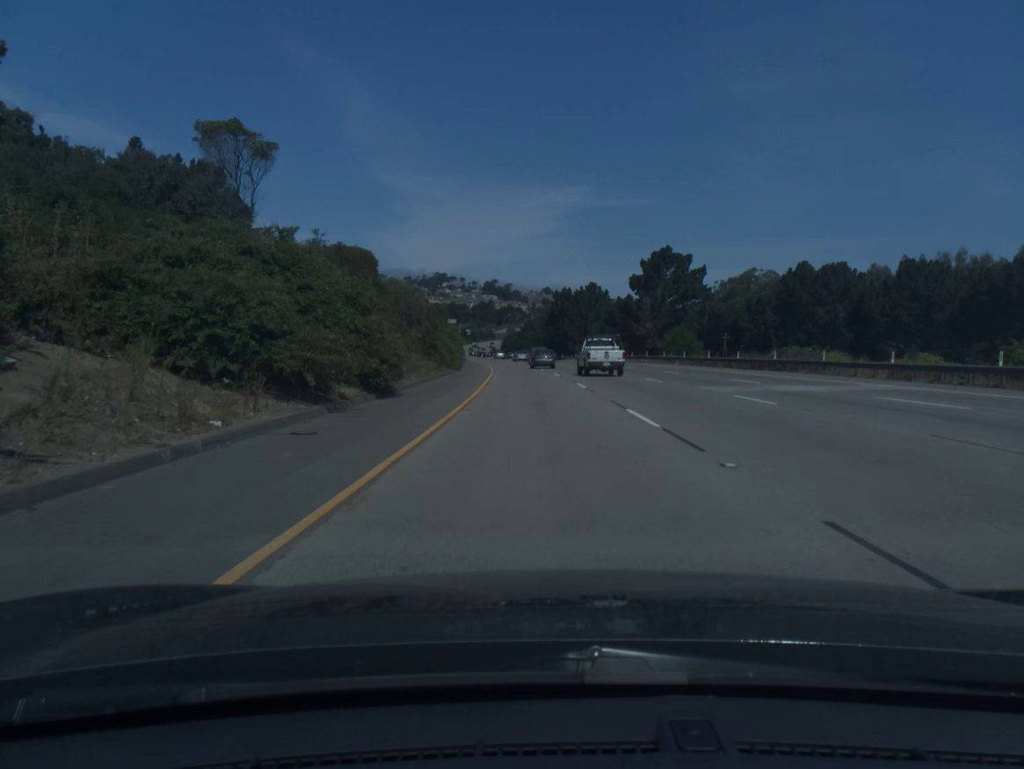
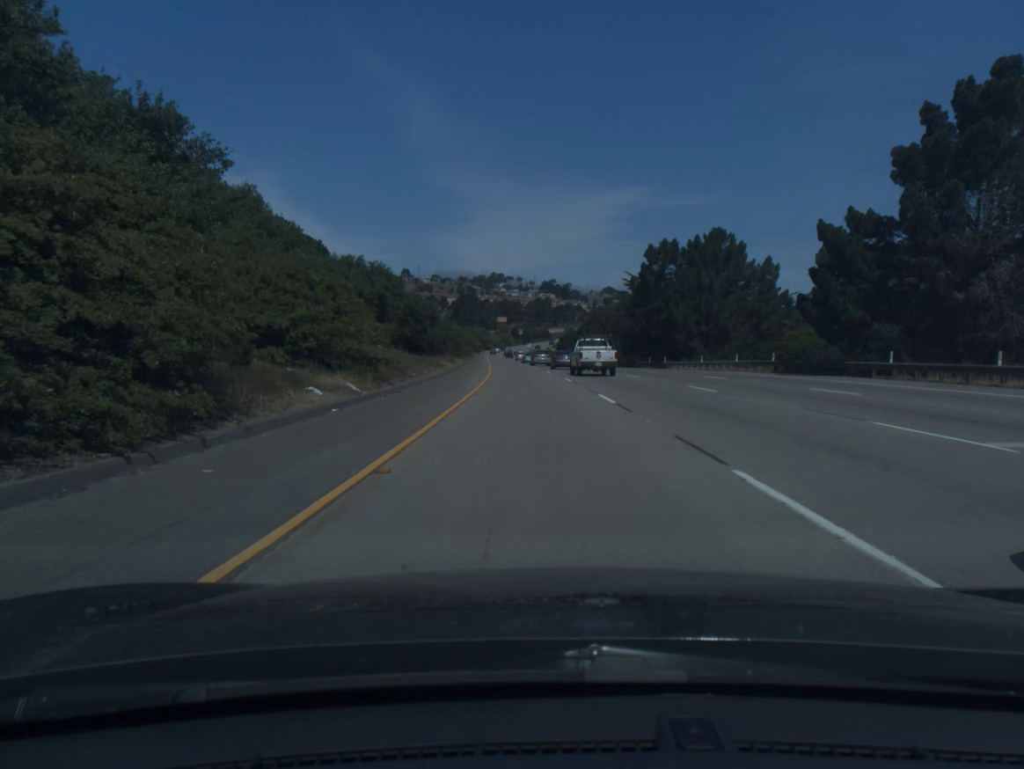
(-2.4, +67.3) m; -4°
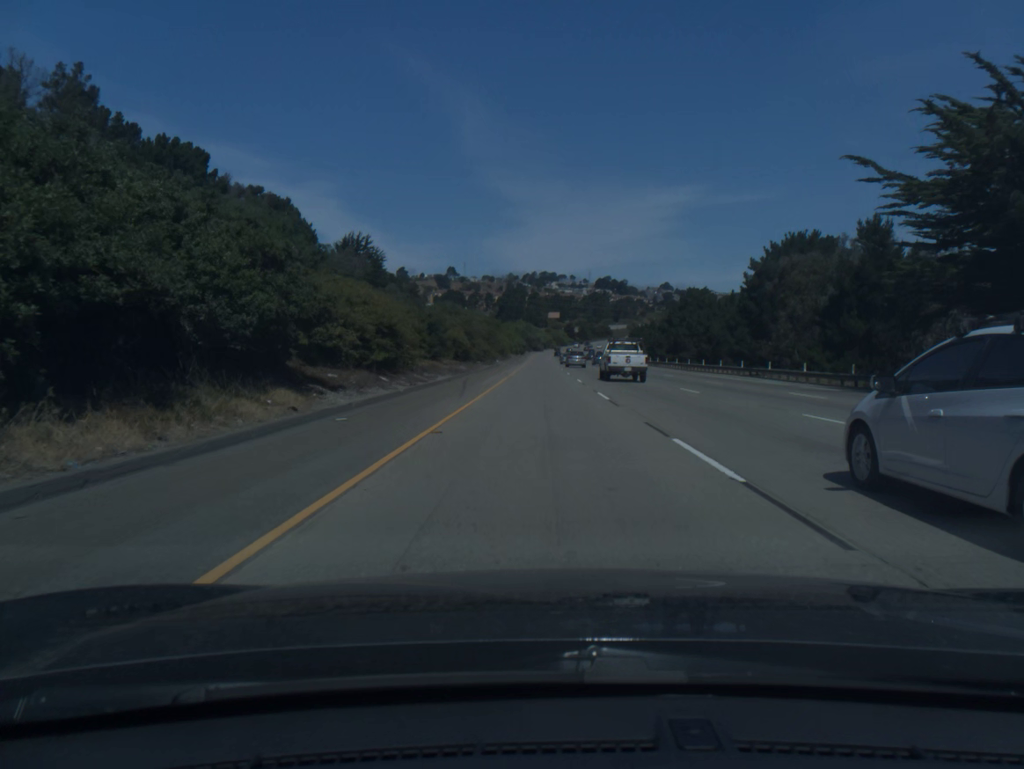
(-2.6, +68.9) m; -4°
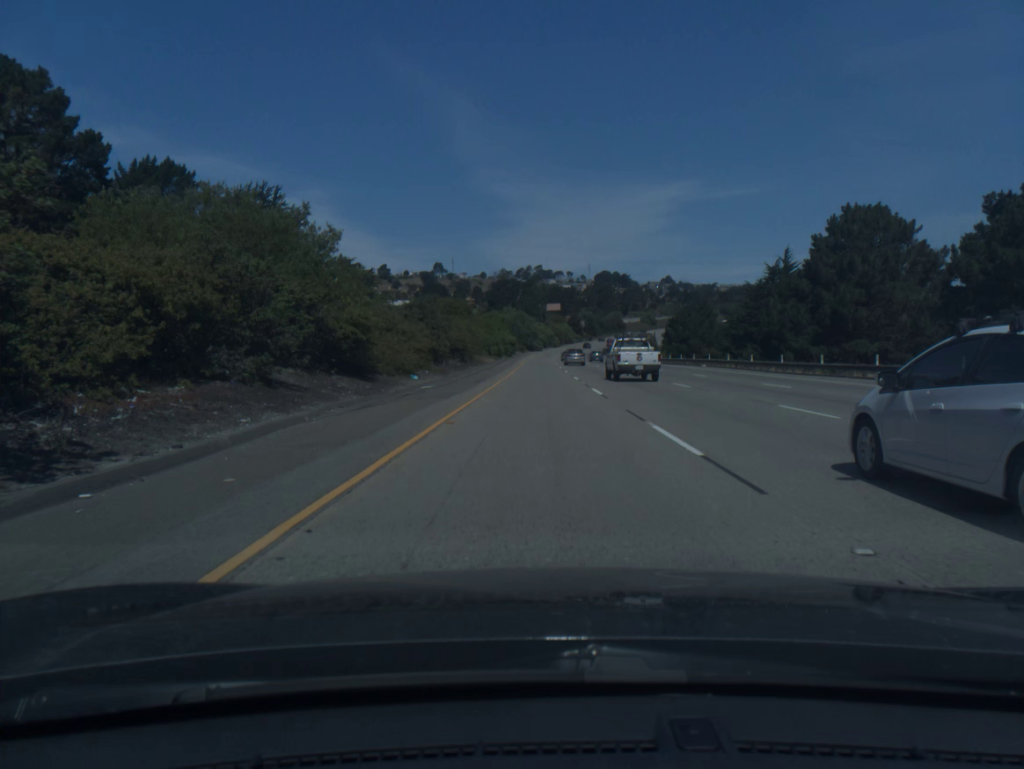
(-0.2, +71.3) m; 0°
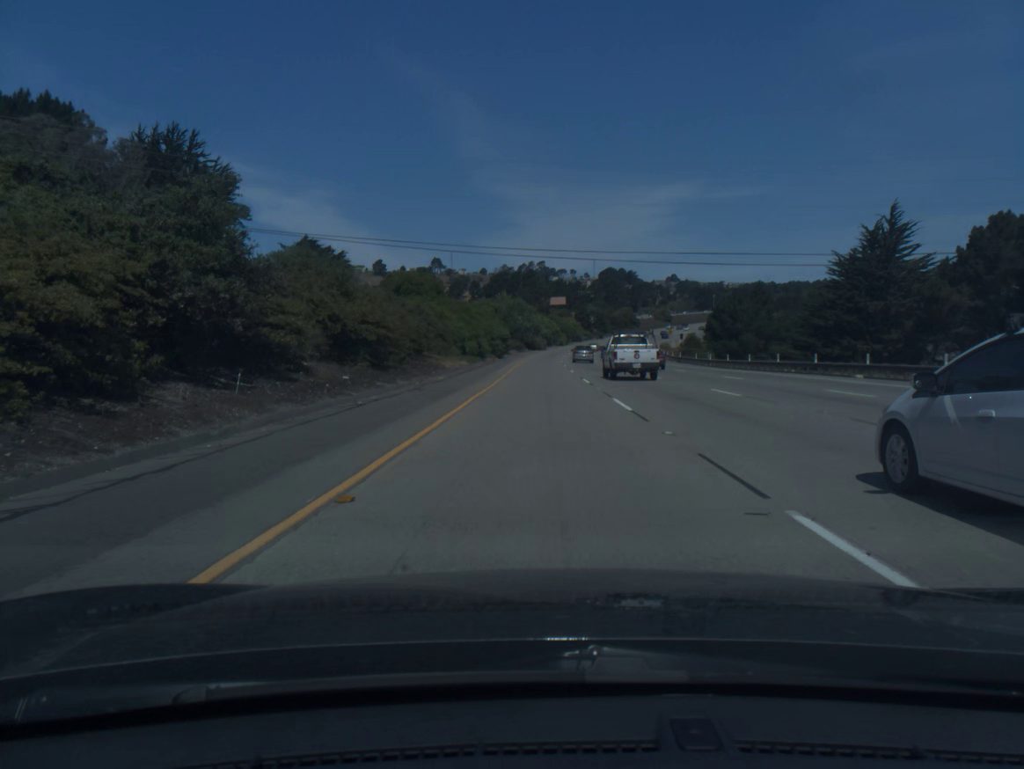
(0.0, +36.4) m; 0°
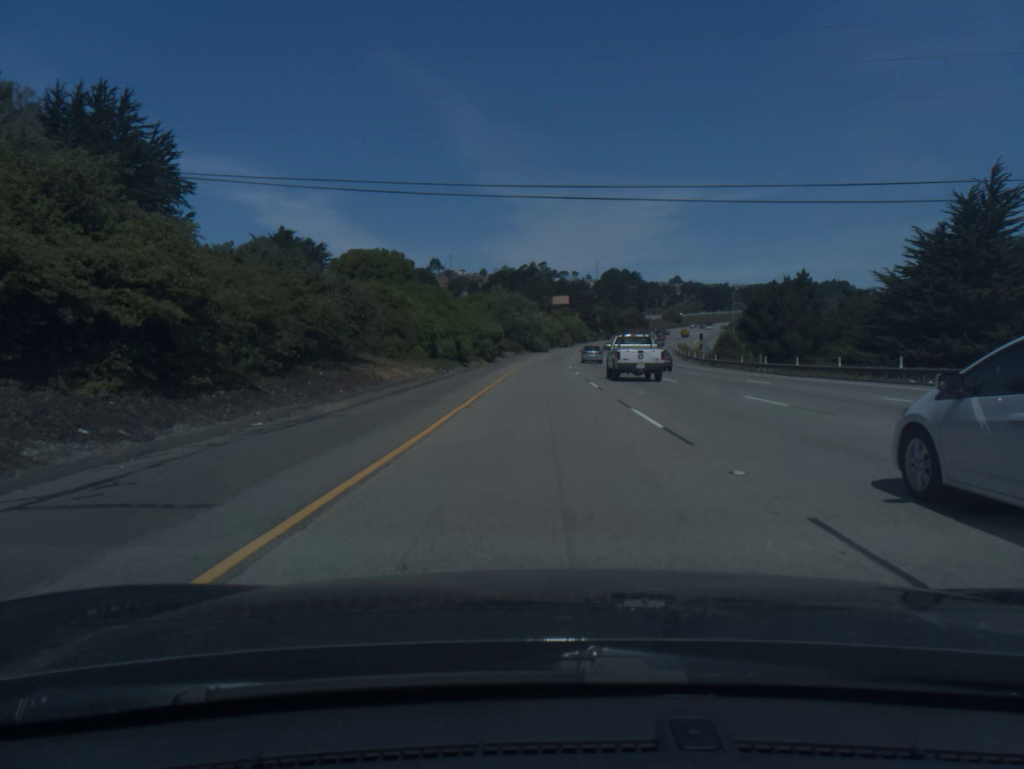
(0.0, +18.4) m; 0°
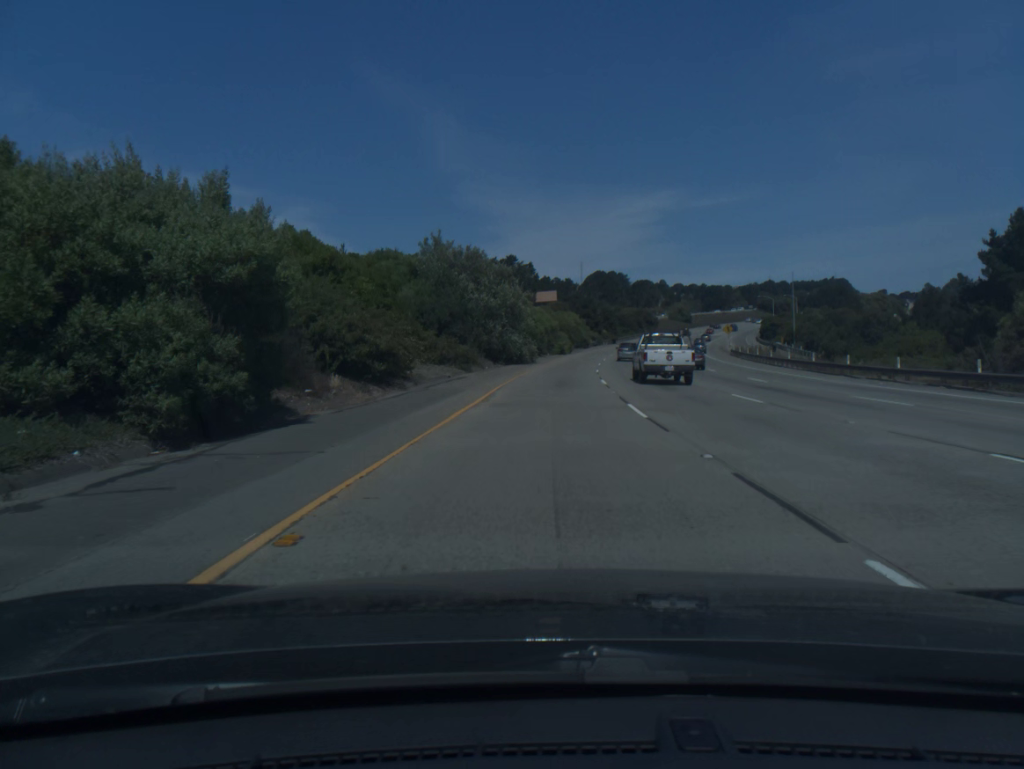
(+0.2, +55.9) m; +1°
